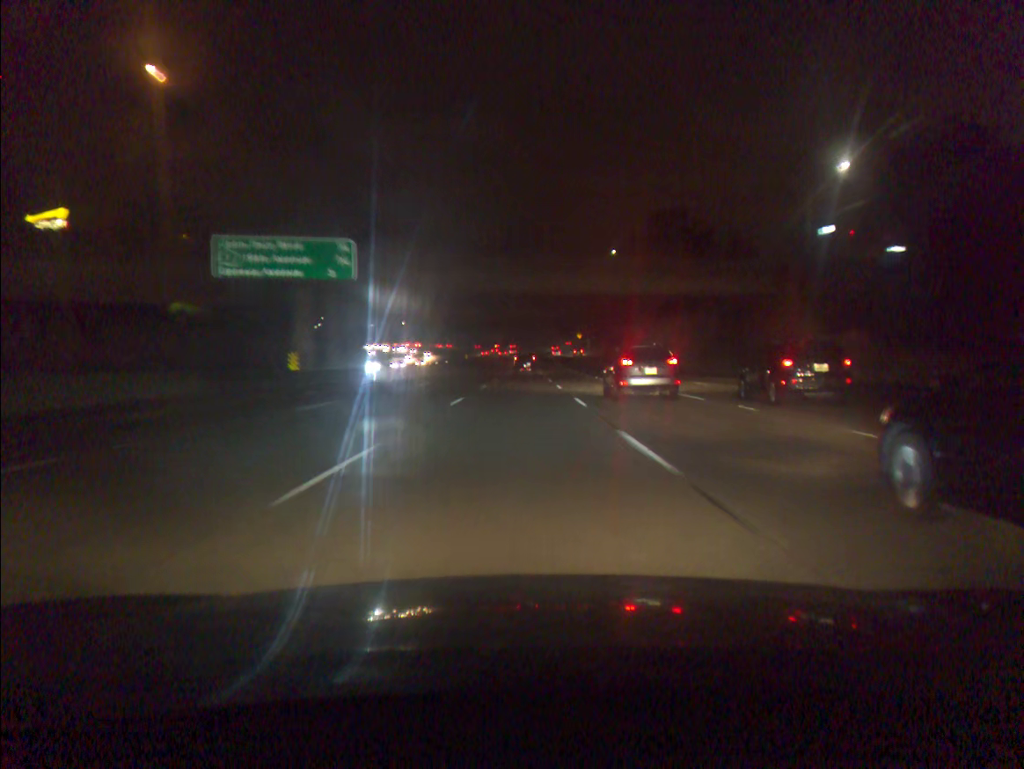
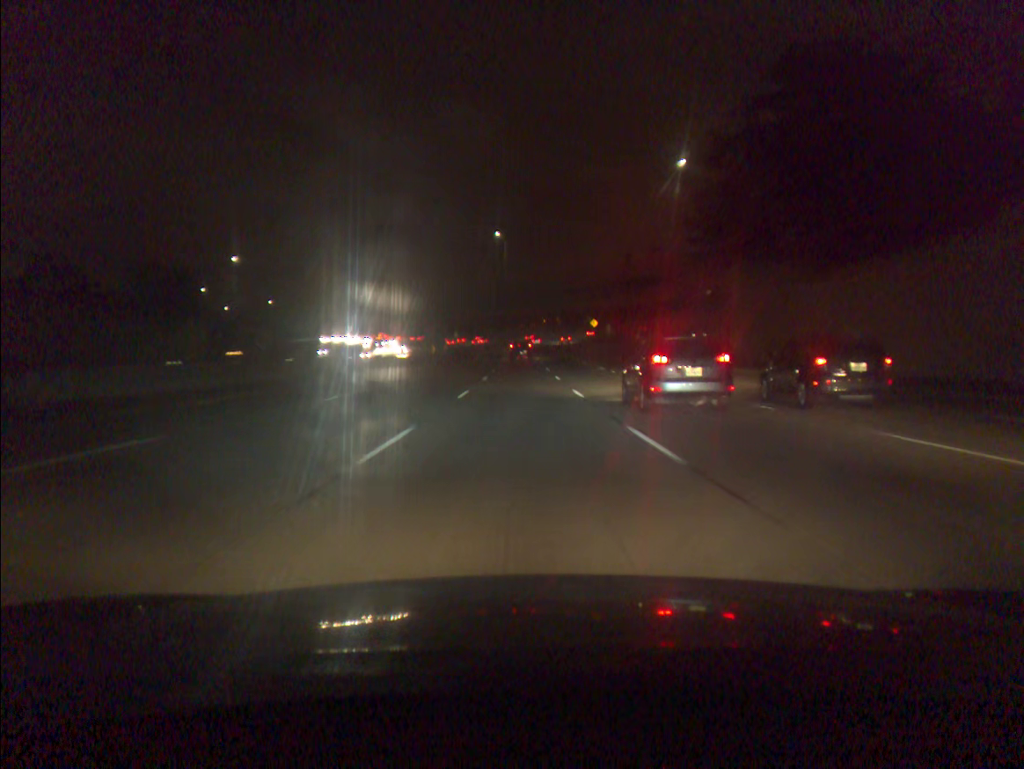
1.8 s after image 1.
(+0.2, +55.1) m; 0°
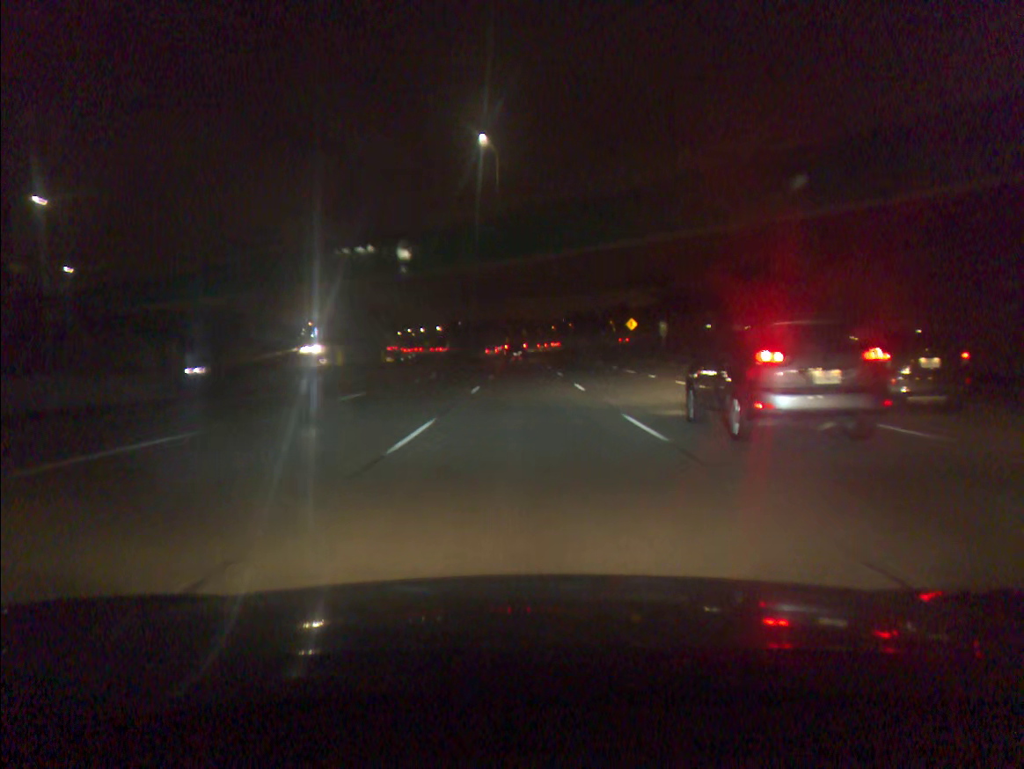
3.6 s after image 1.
(-0.1, +55.1) m; 0°
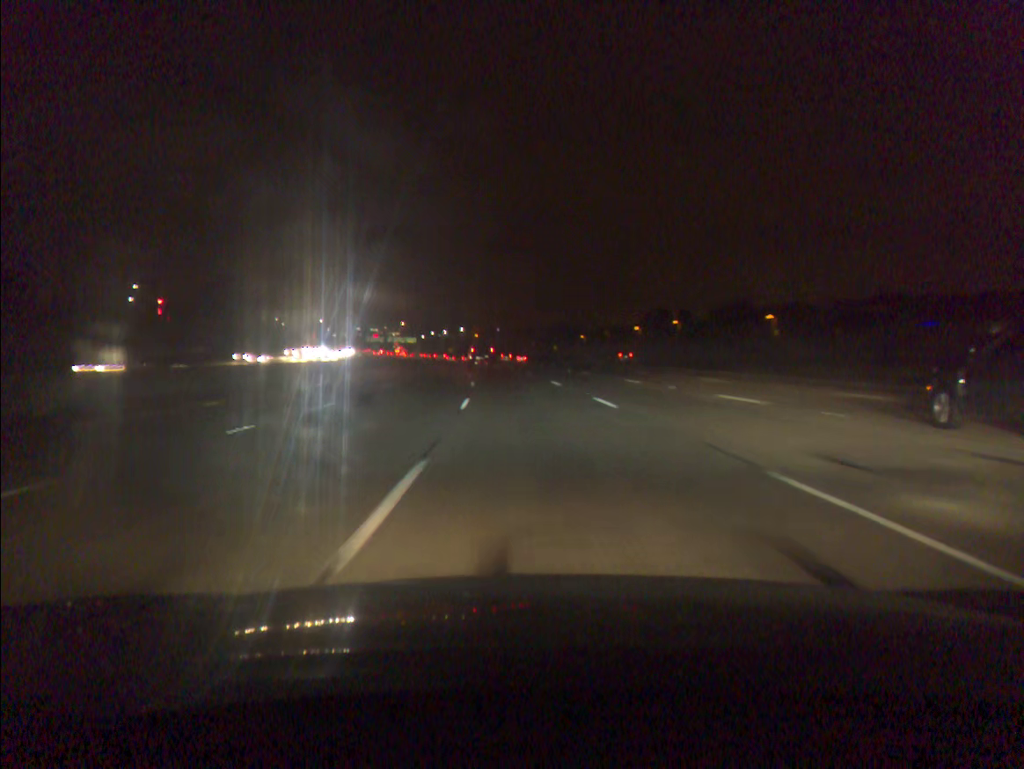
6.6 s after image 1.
(-1.5, +91.2) m; -3°
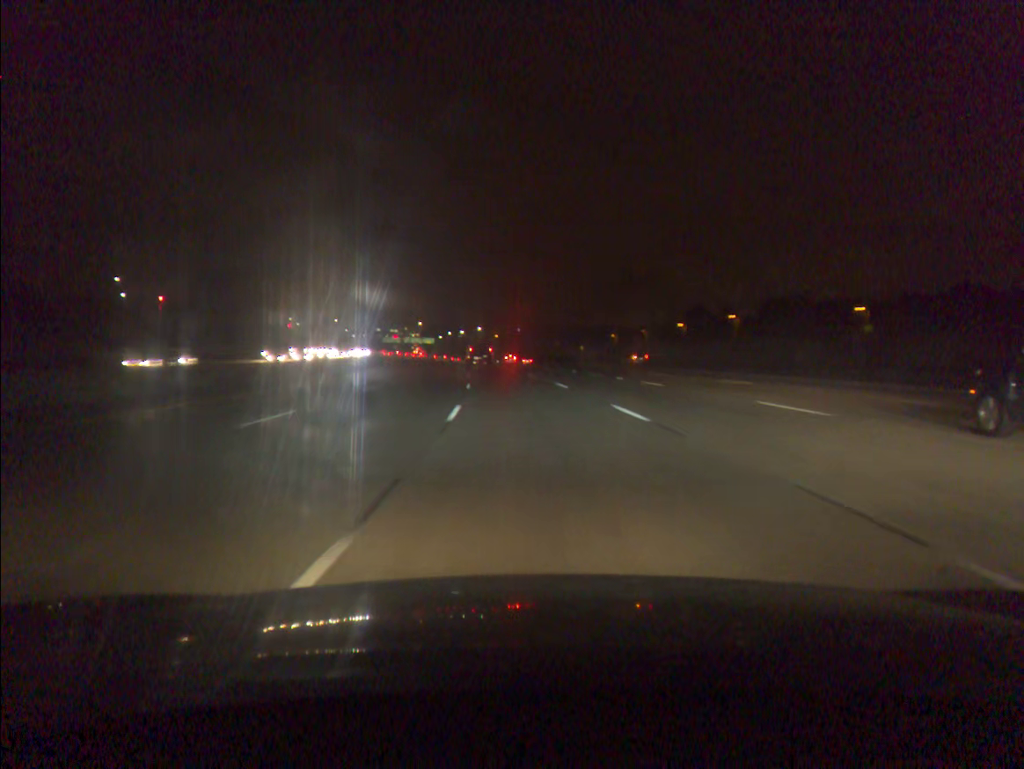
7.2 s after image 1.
(-0.2, +18.1) m; -2°
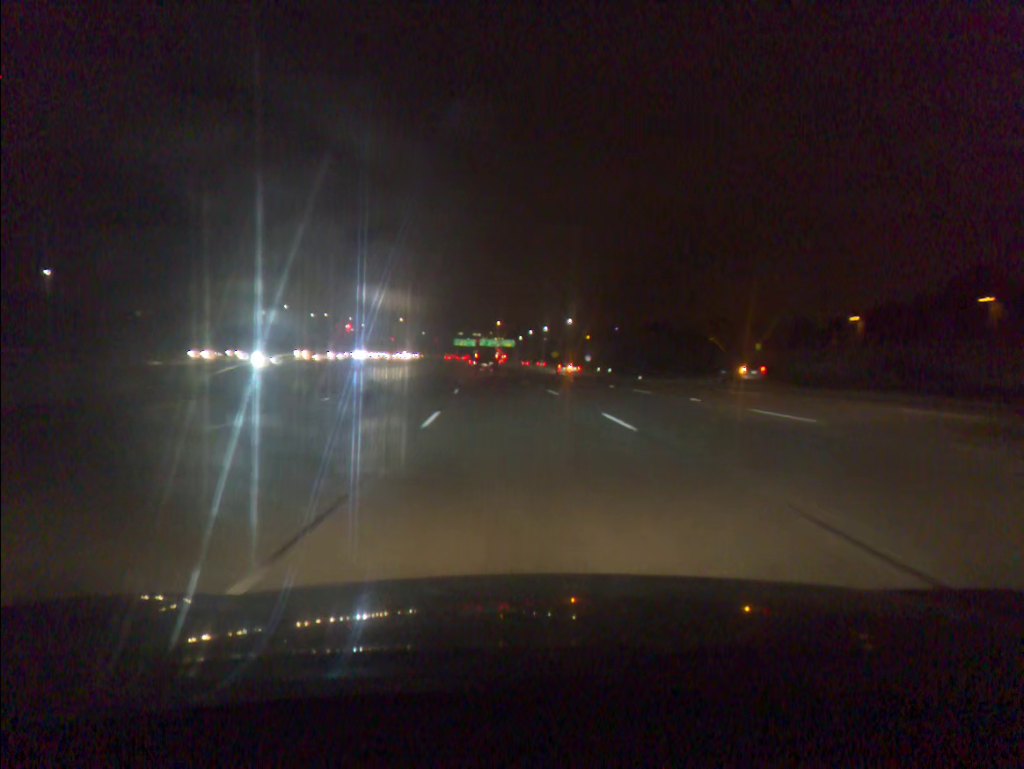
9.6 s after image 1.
(-4.2, +72.0) m; -6°
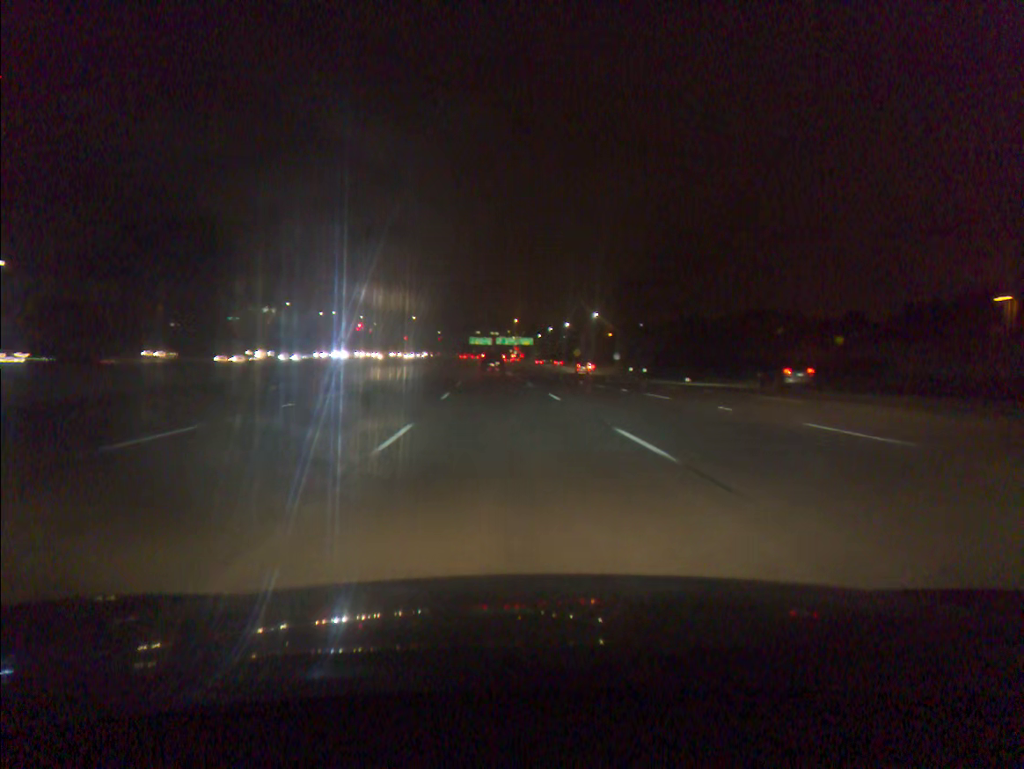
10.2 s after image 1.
(-0.2, +18.0) m; -1°
